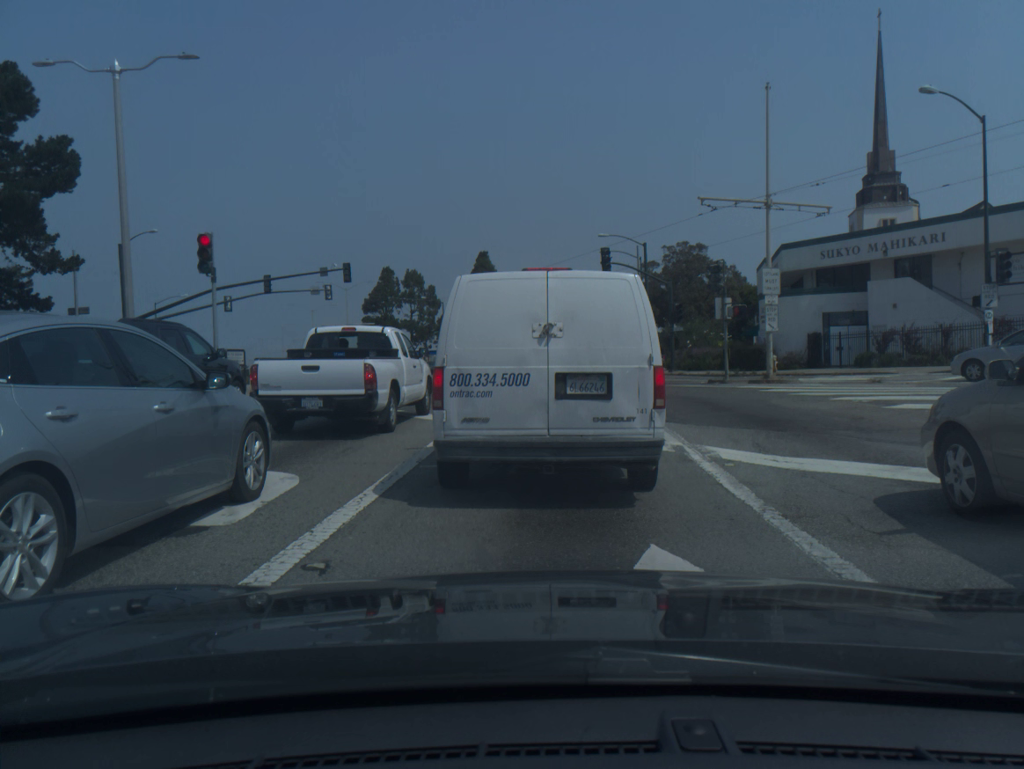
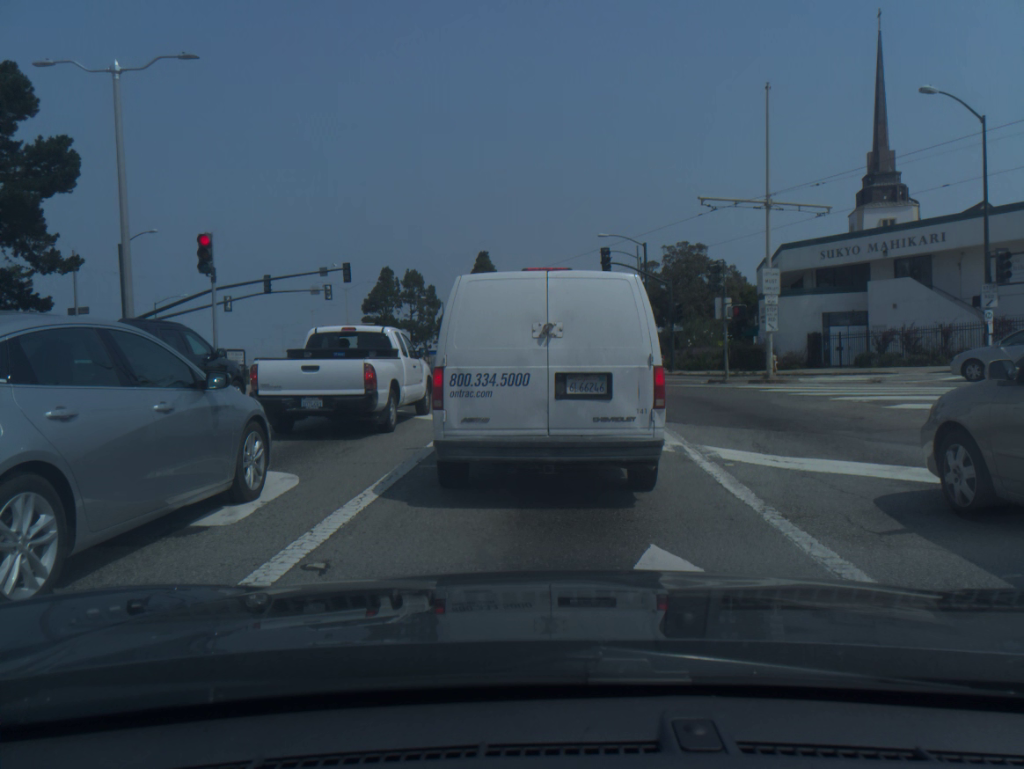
(0.0, 0.0) m; 0°
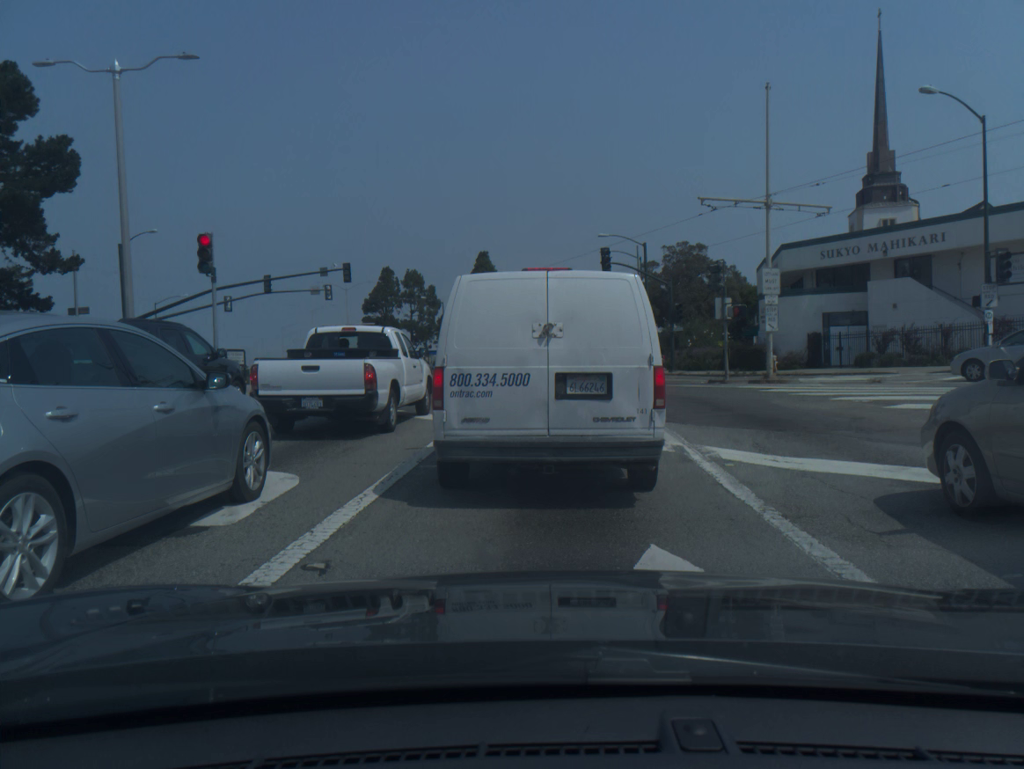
(0.0, 0.0) m; 0°
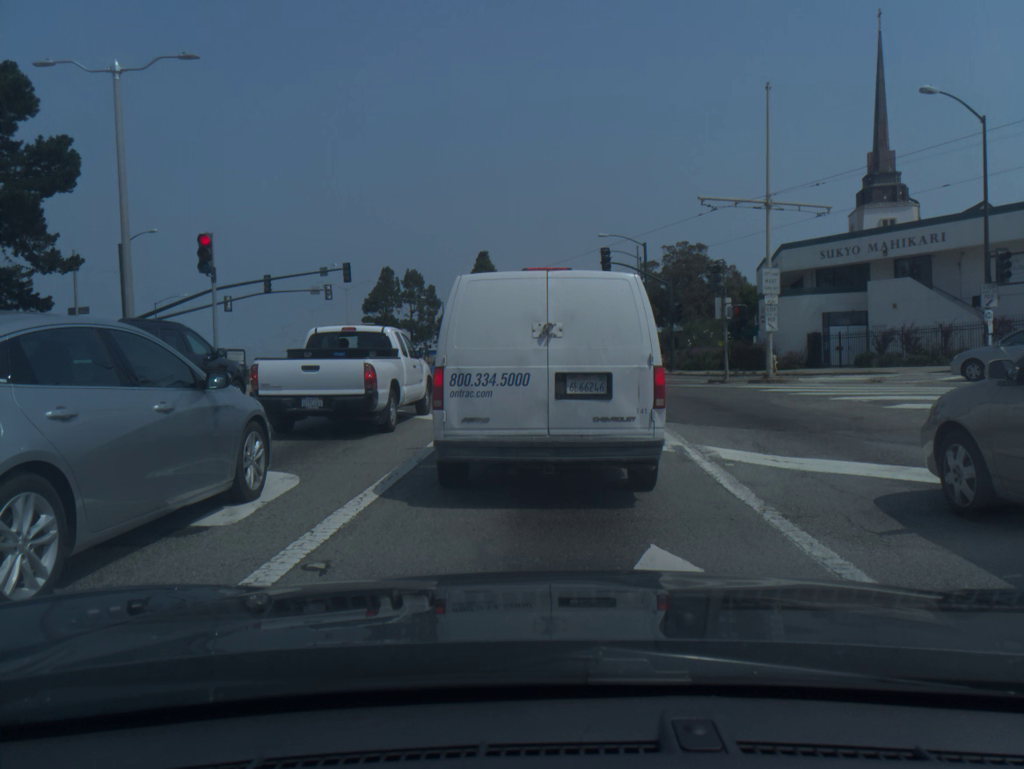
(0.0, 0.0) m; 0°
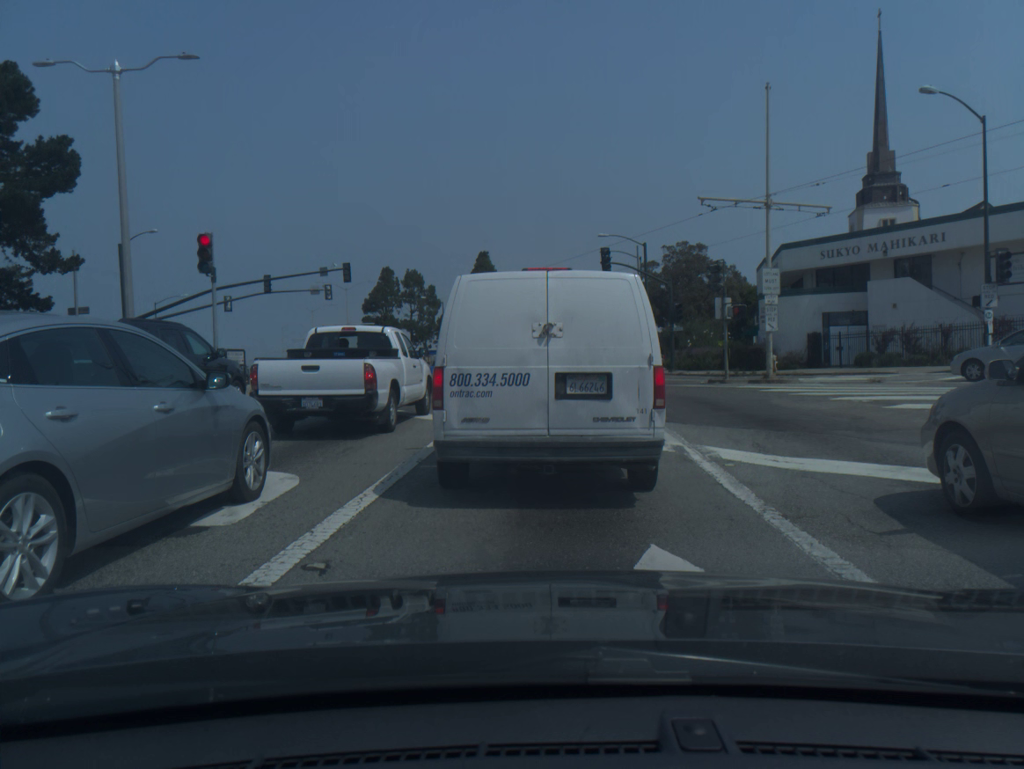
(0.0, 0.0) m; 0°
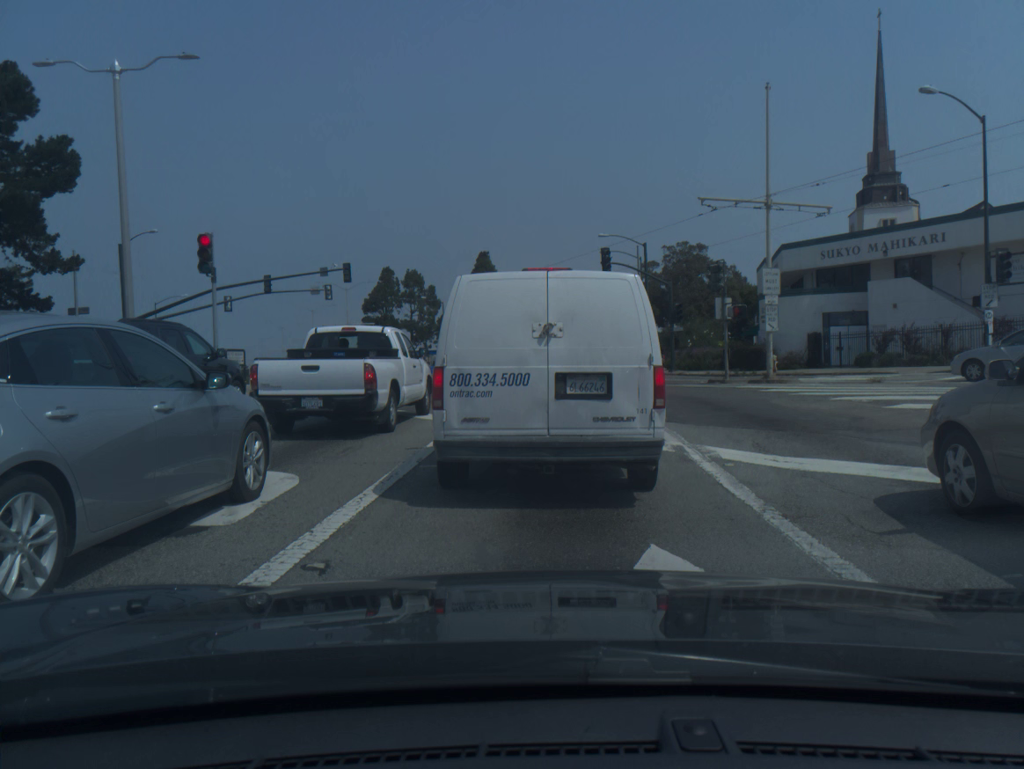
(0.0, 0.0) m; 0°
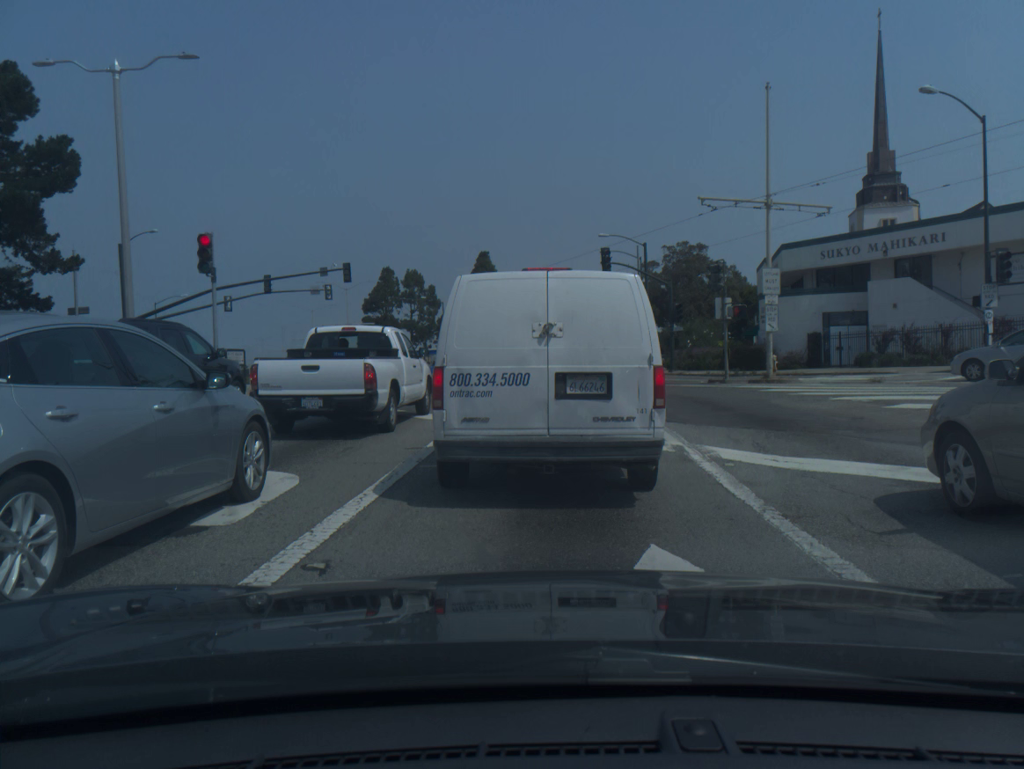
(0.0, 0.0) m; 0°
